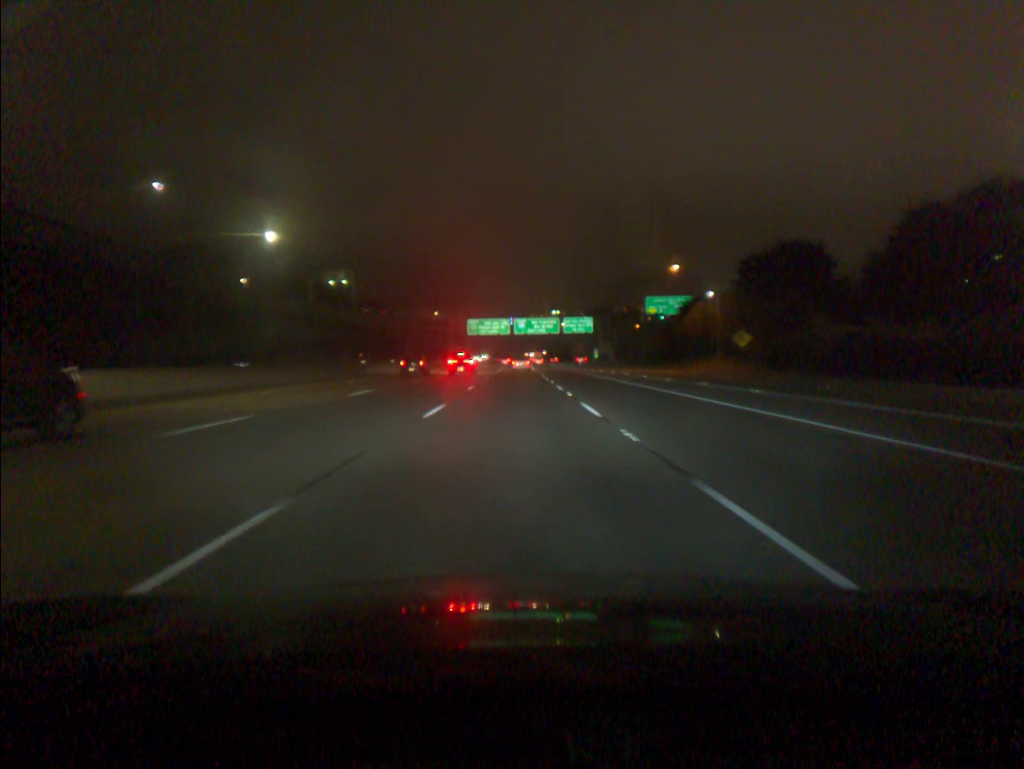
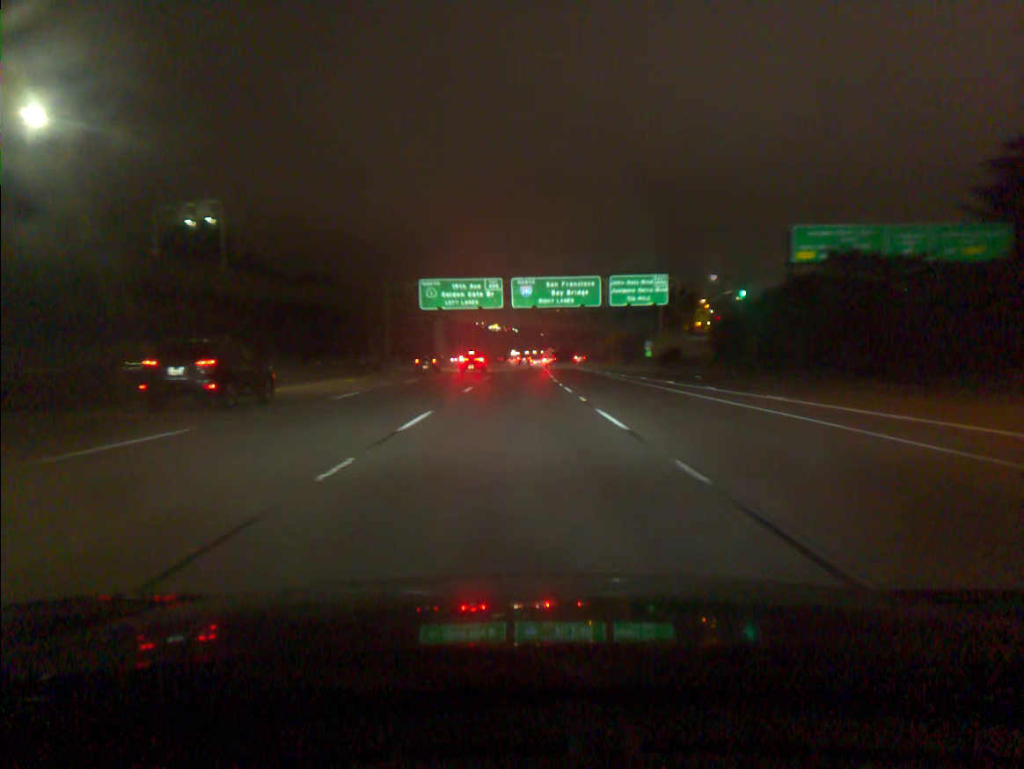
(-0.1, +74.1) m; 0°
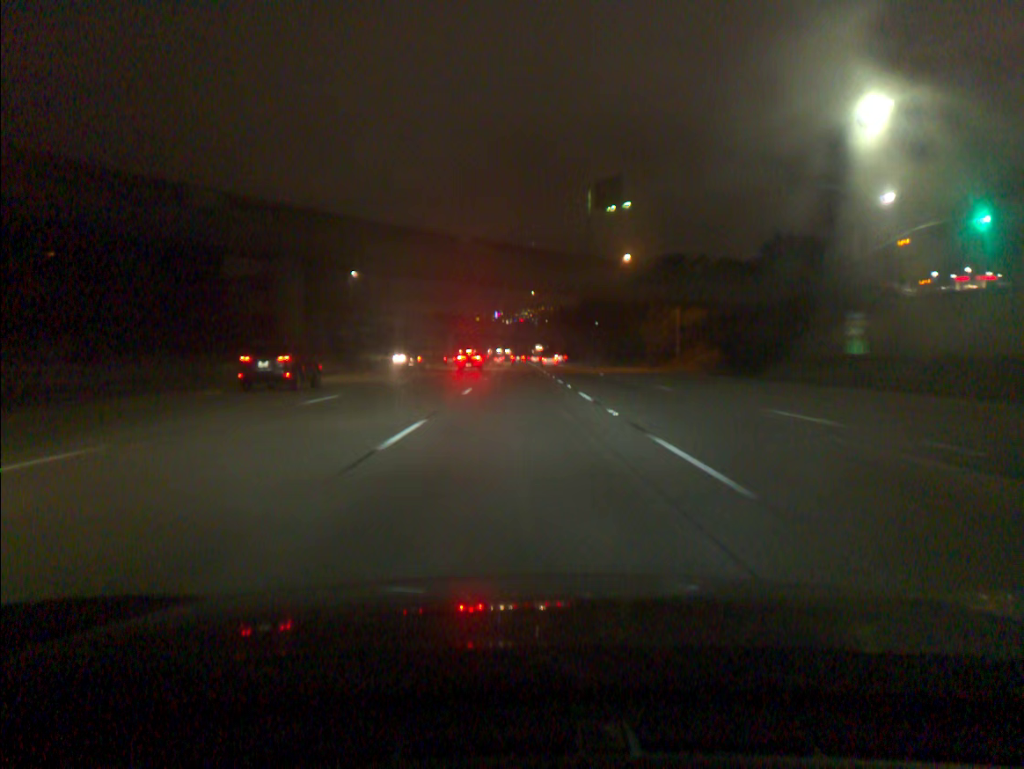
(+0.5, +74.0) m; +1°
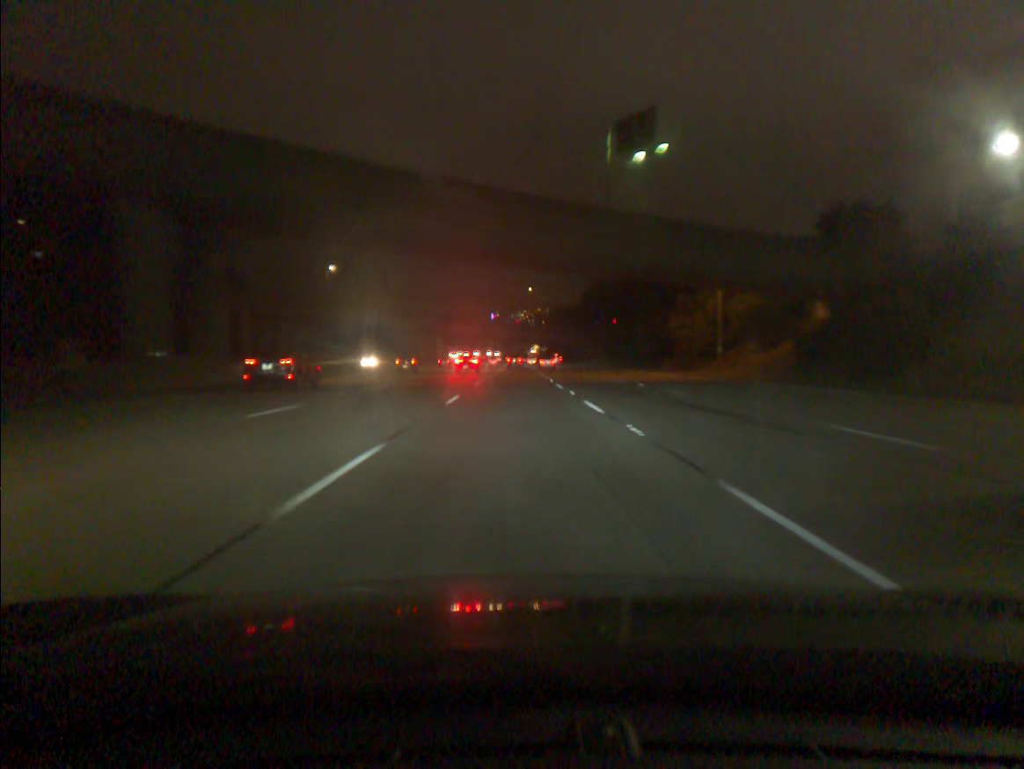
(+0.1, +18.5) m; 0°
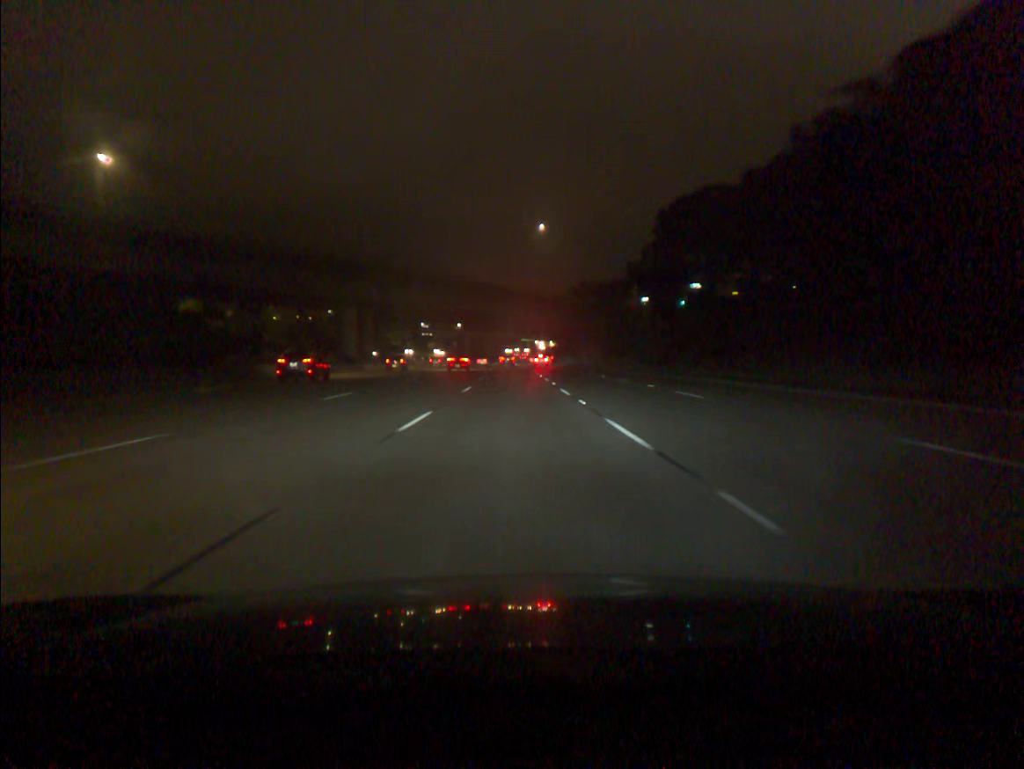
(-0.1, +92.8) m; 0°
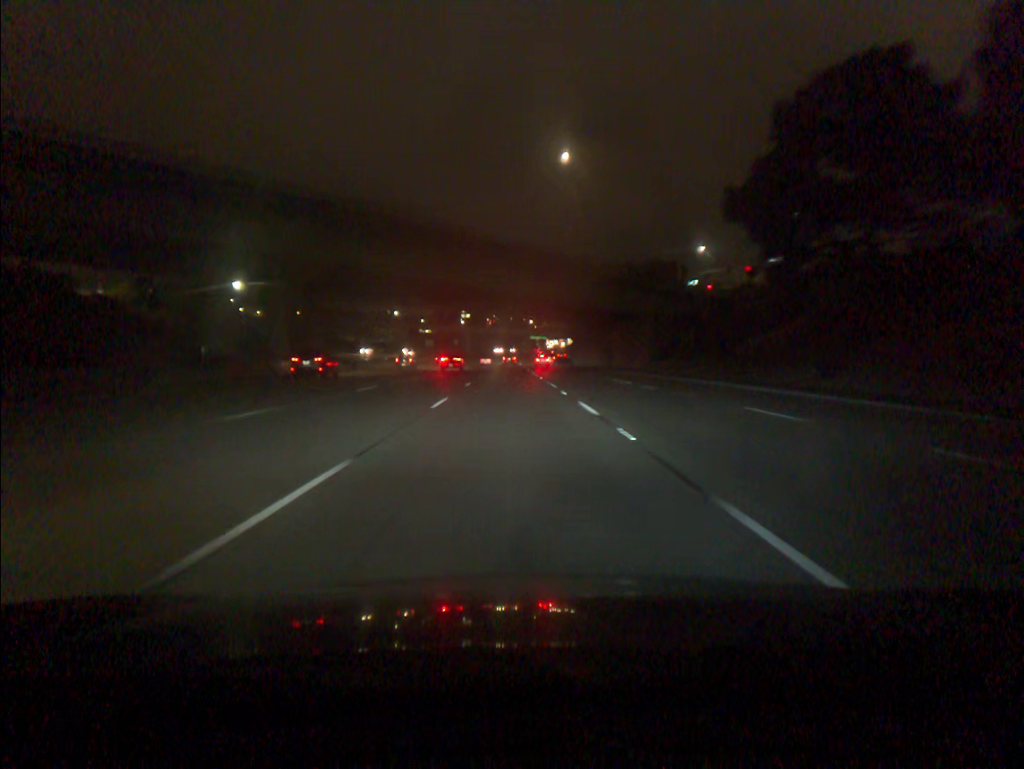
(-0.1, +37.1) m; -1°
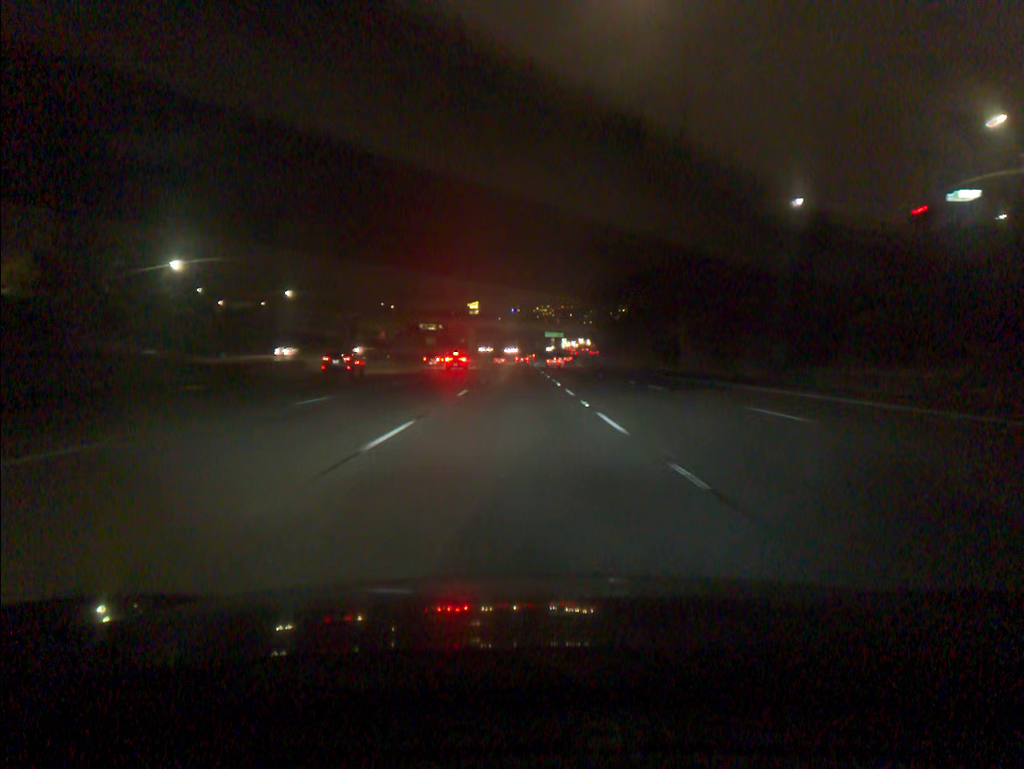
(-0.3, +37.0) m; -1°
